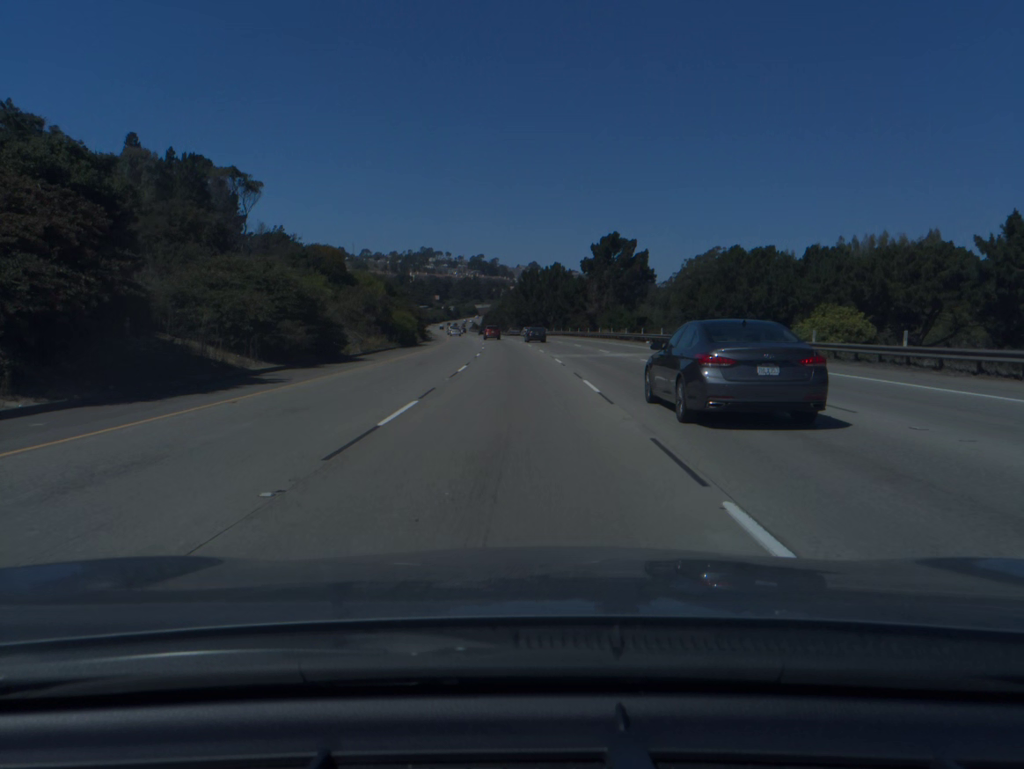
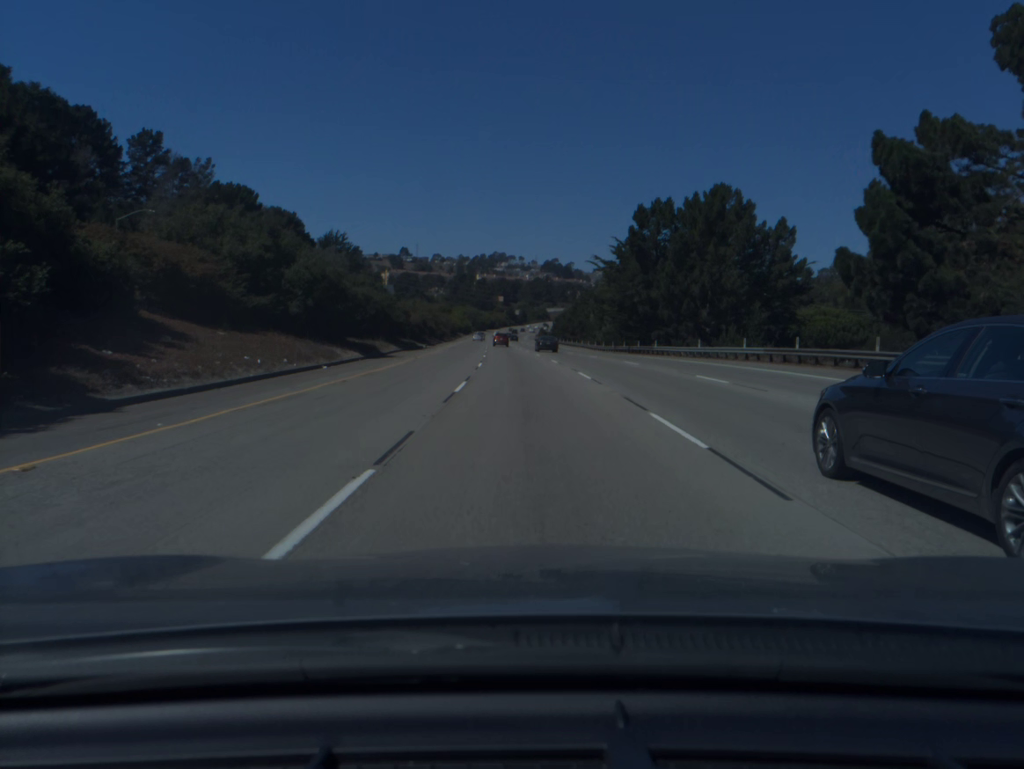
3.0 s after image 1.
(-4.8, +95.1) m; -5°
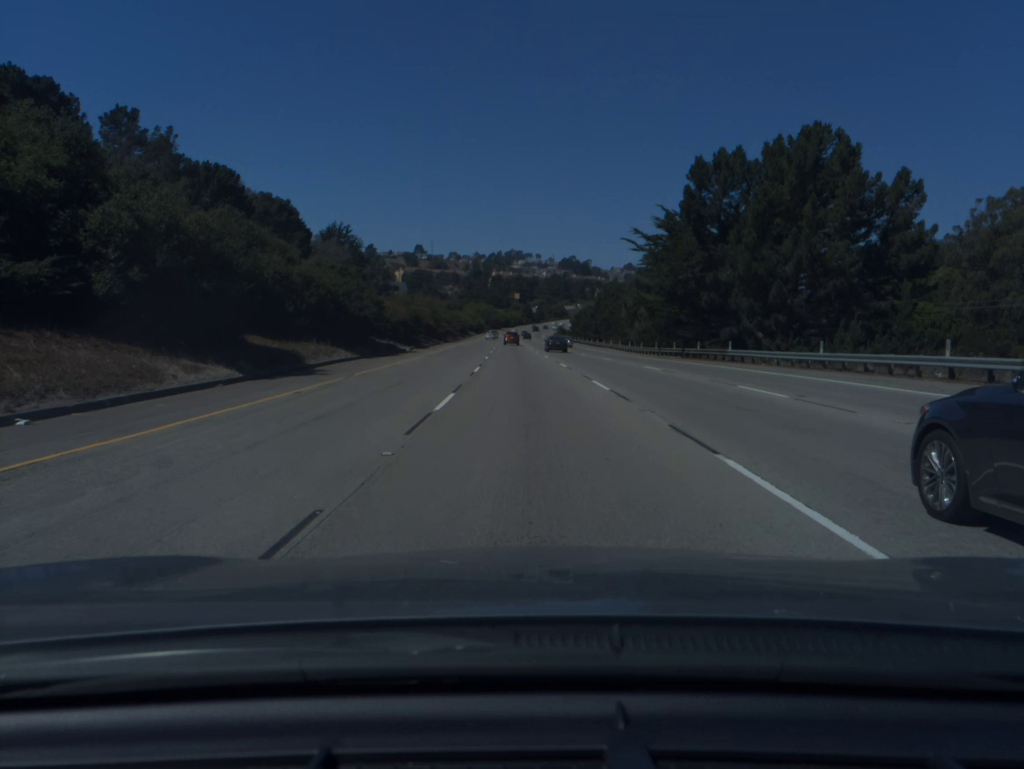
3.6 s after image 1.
(-0.2, +19.3) m; -1°
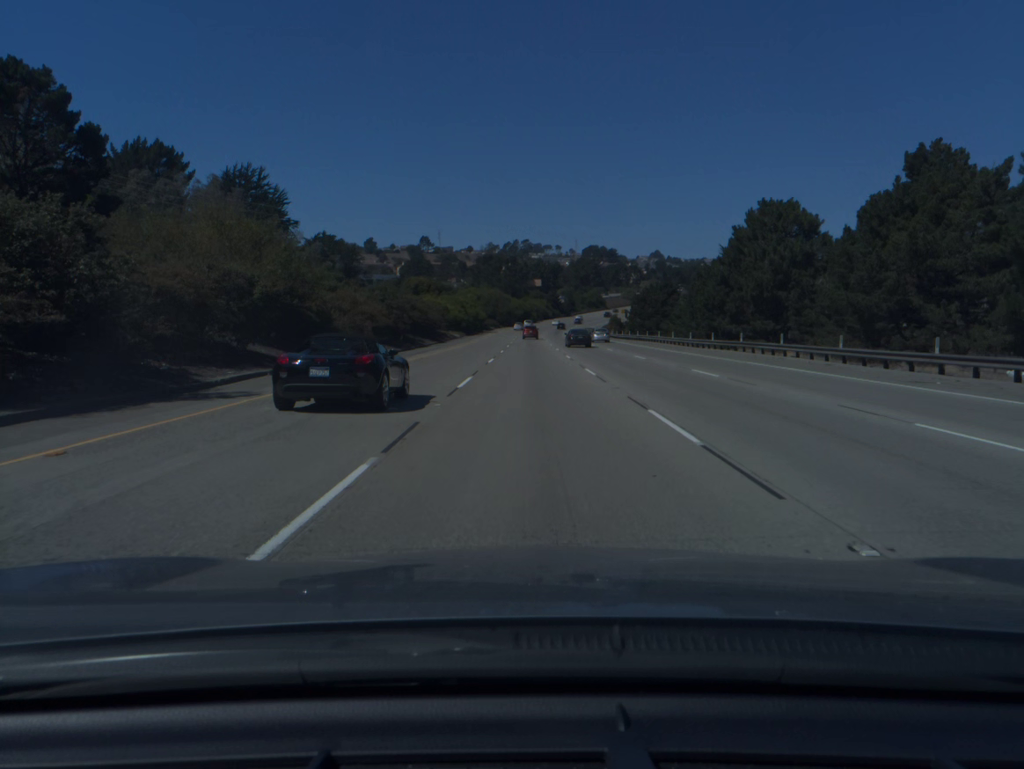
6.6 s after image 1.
(-2.7, +97.2) m; -2°
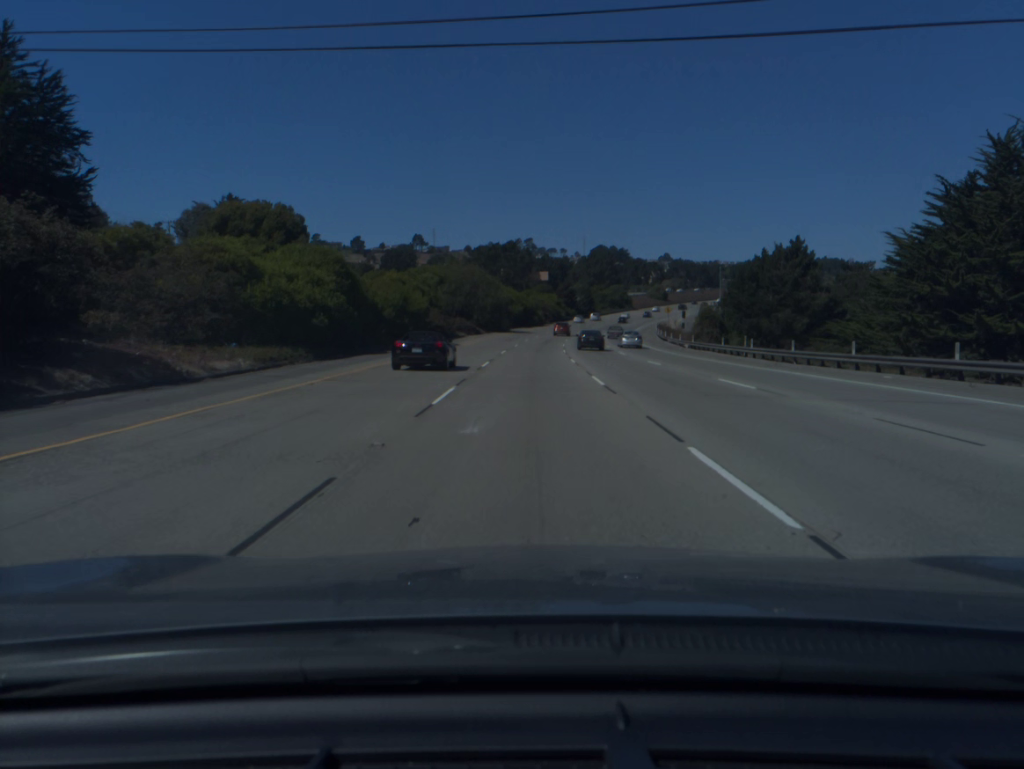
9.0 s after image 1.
(-0.1, +77.1) m; 0°
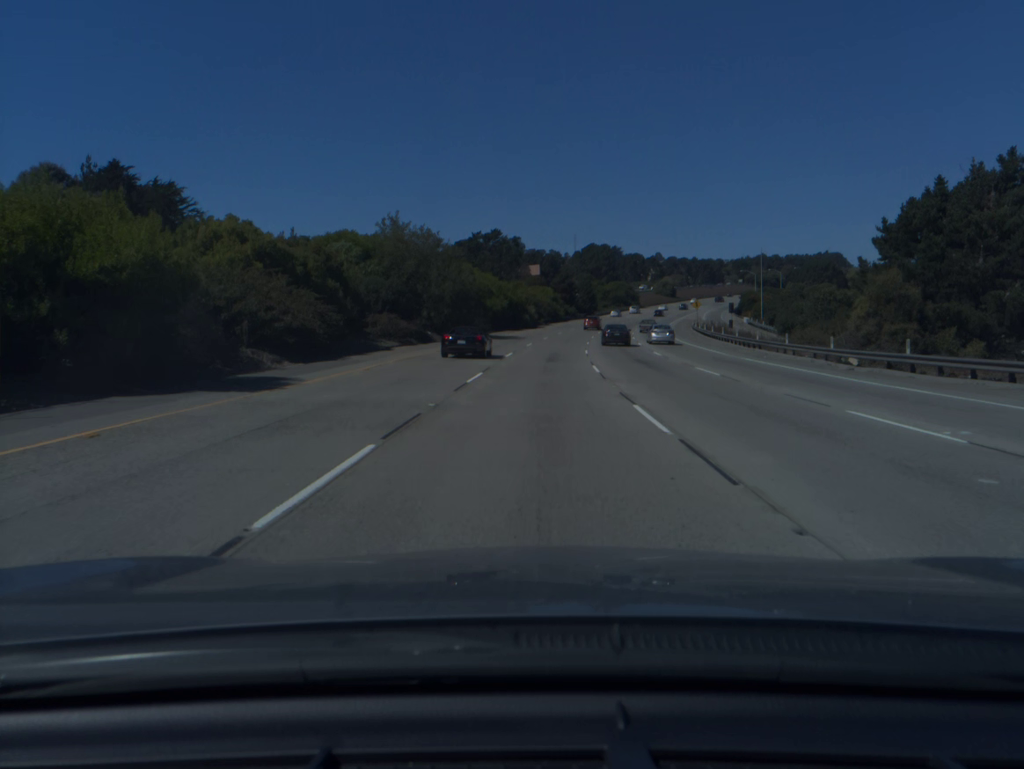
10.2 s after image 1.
(+0.1, +38.7) m; +1°
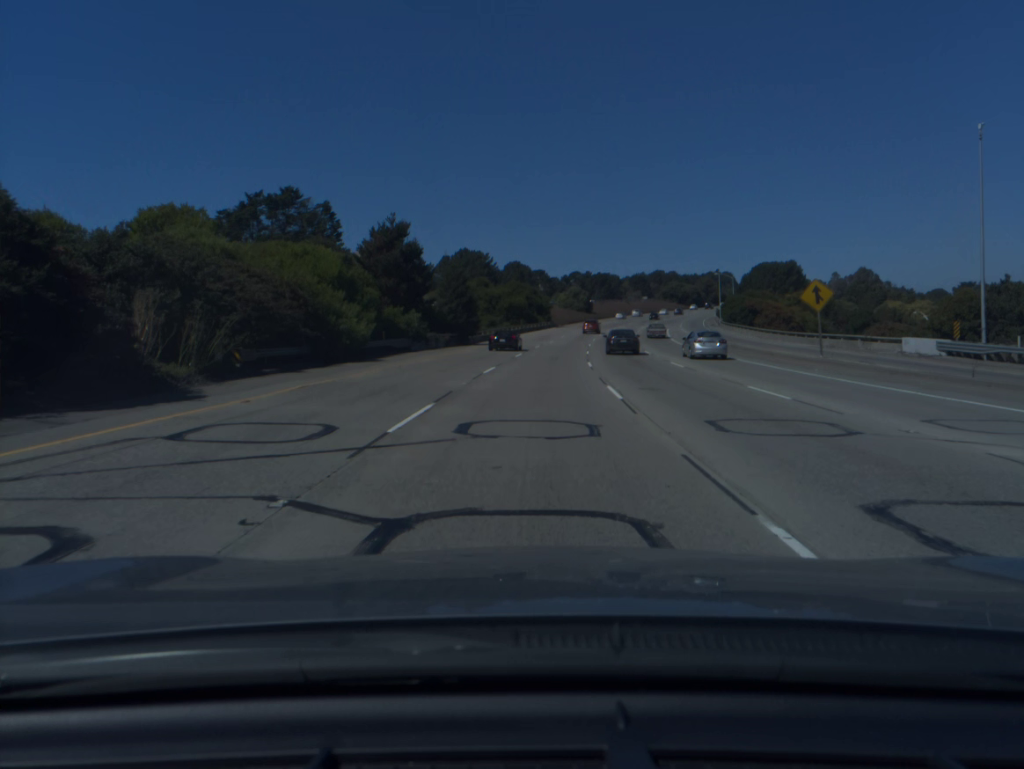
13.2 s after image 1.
(+6.8, +96.0) m; +9°
